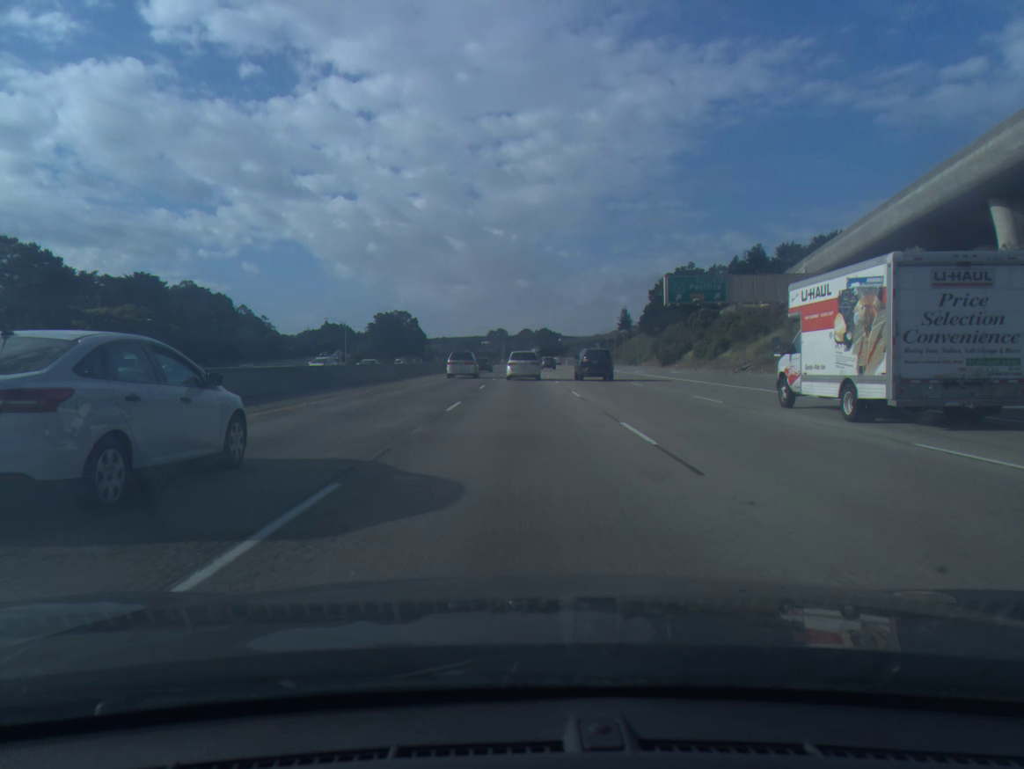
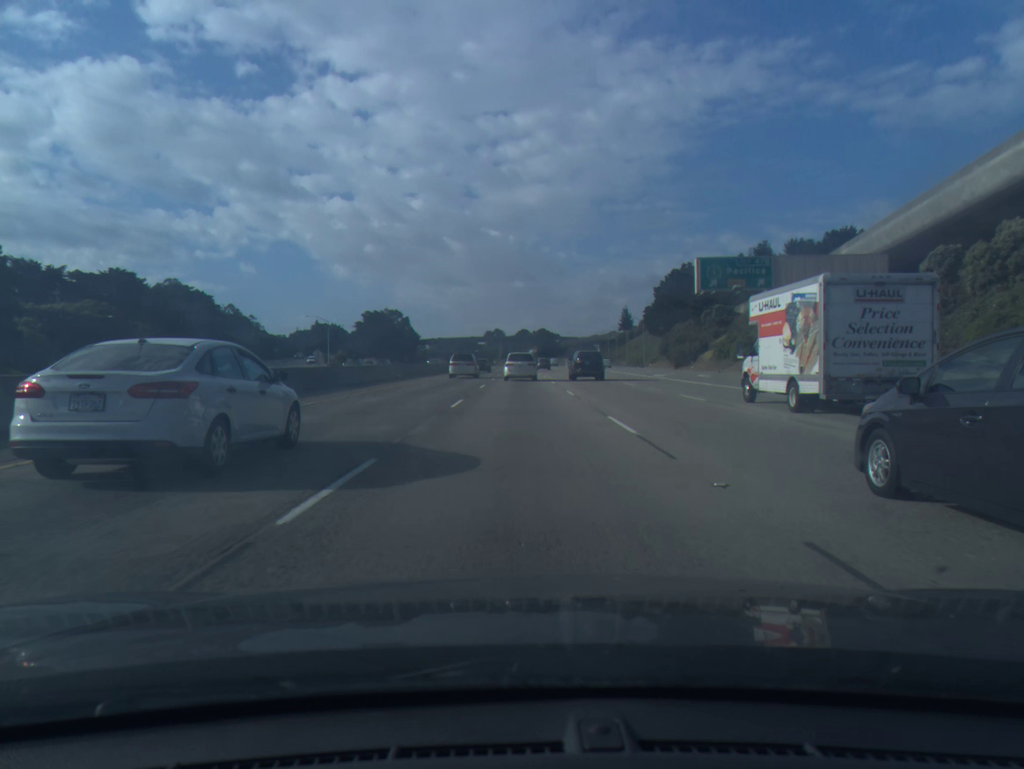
(0.0, +12.9) m; 0°
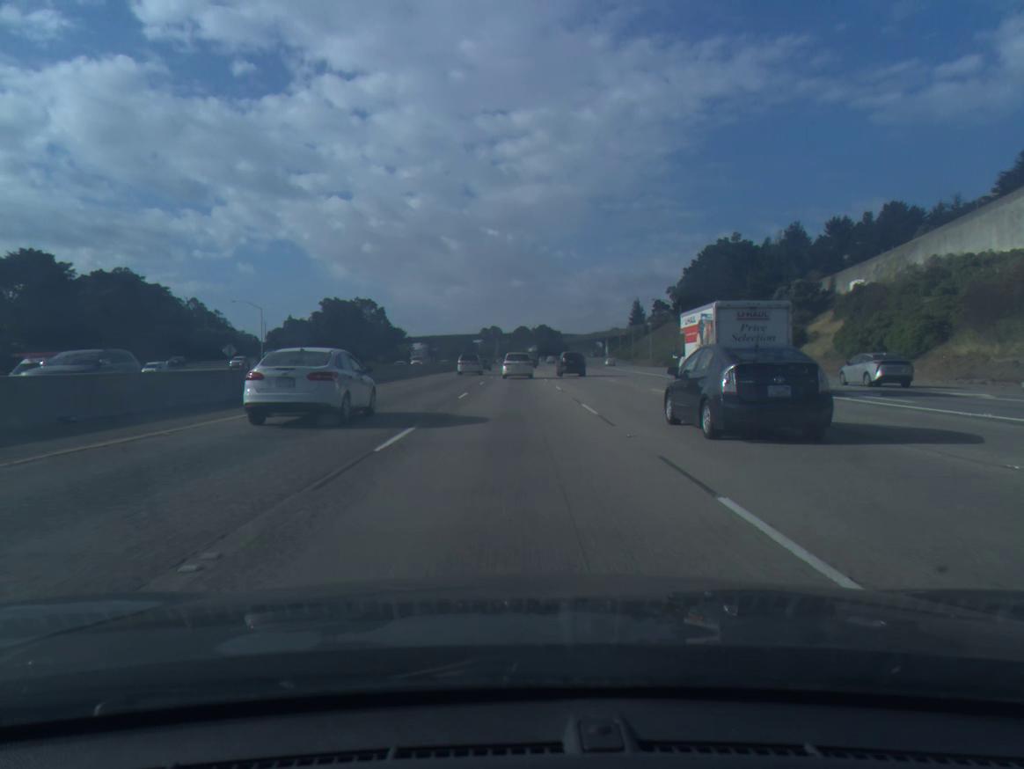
(+0.1, +39.1) m; 0°
